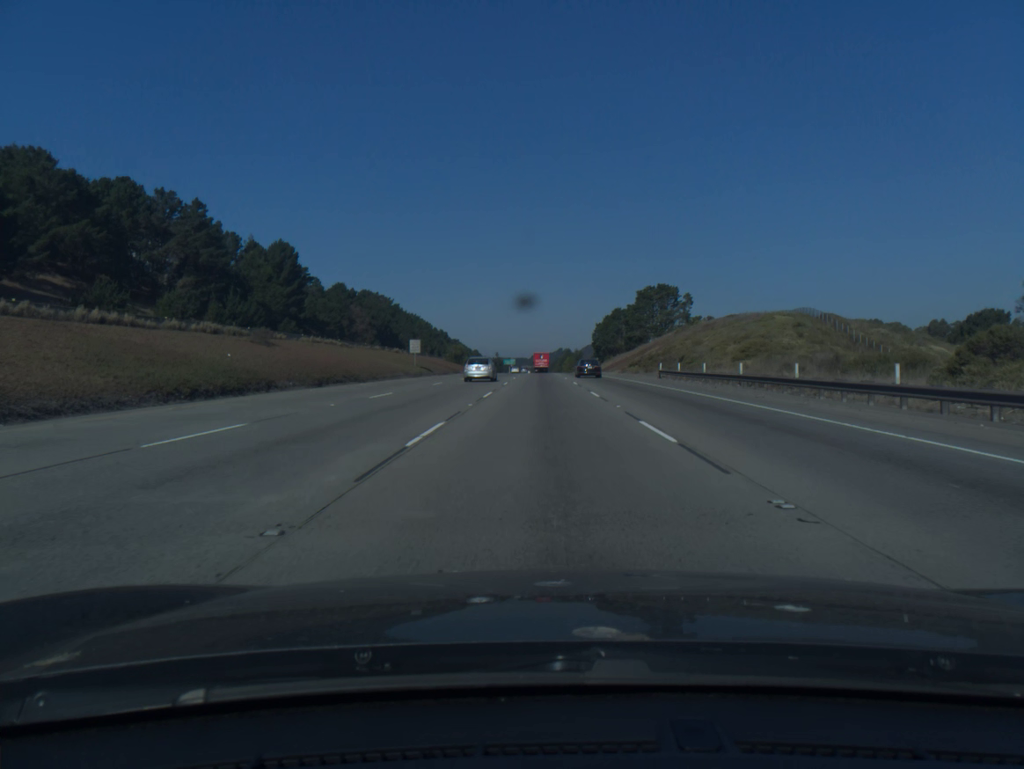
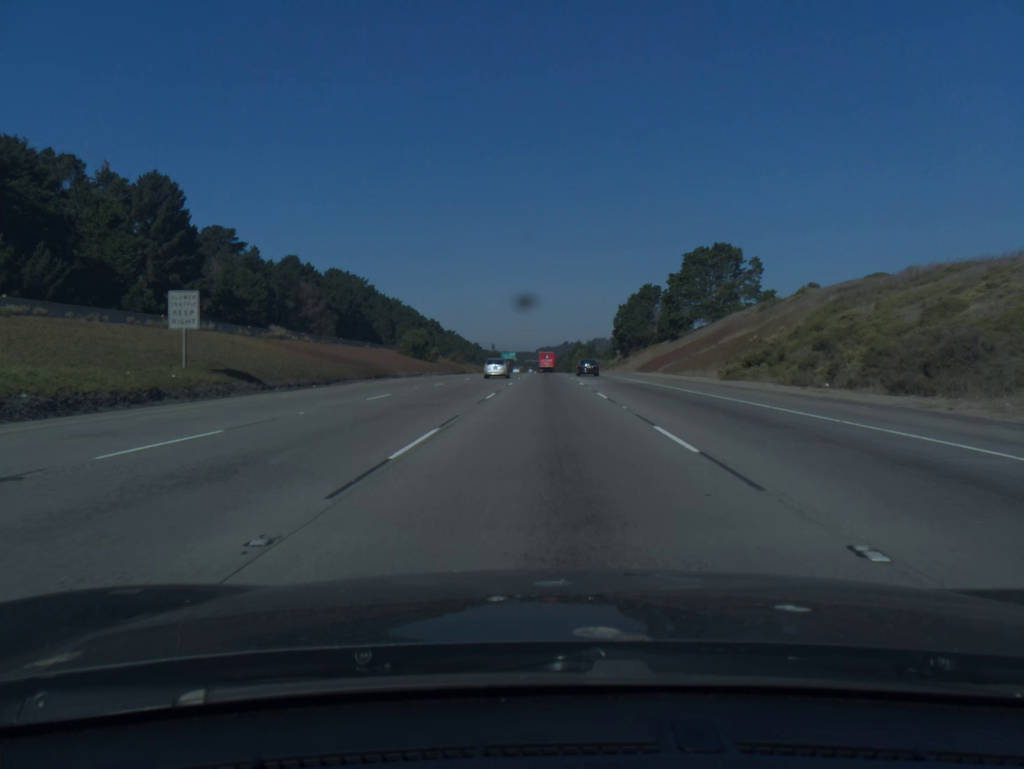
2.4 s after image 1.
(-0.2, +59.8) m; 0°
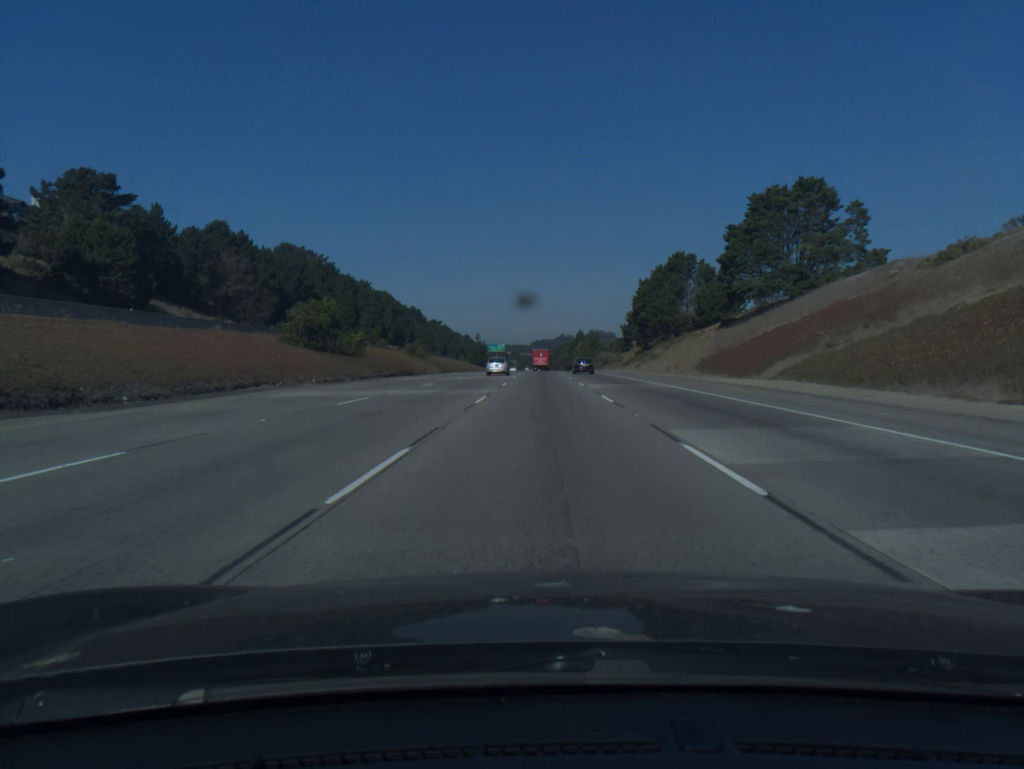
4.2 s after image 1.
(+0.2, +46.7) m; 0°
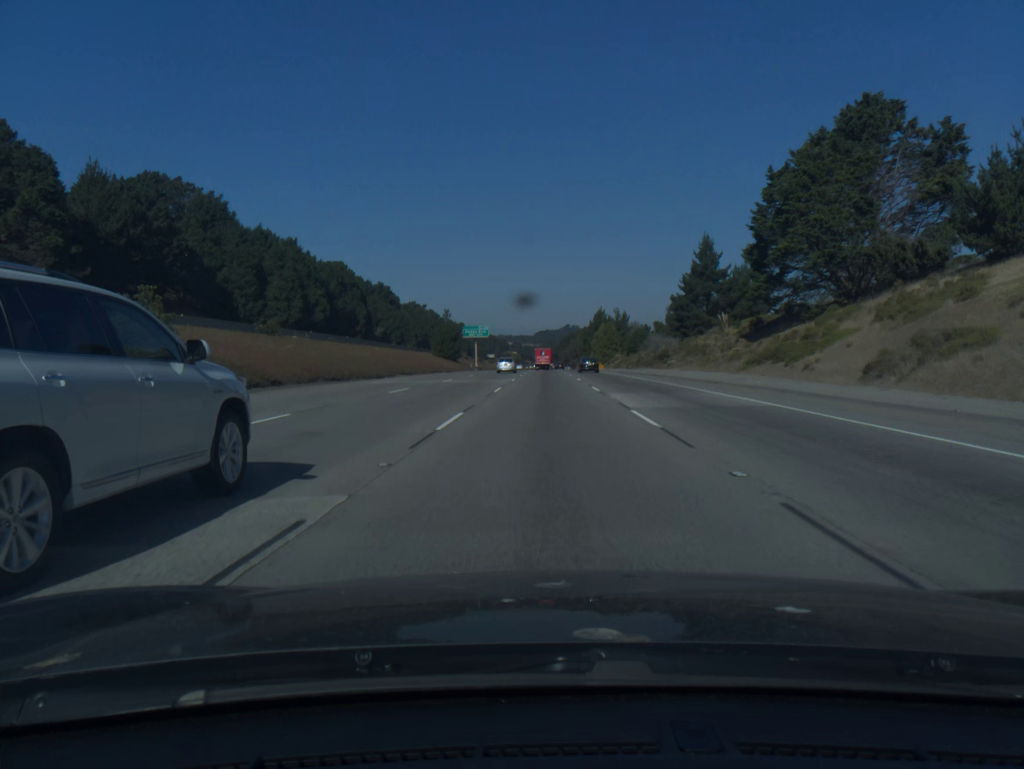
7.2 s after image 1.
(-0.1, +81.2) m; 0°
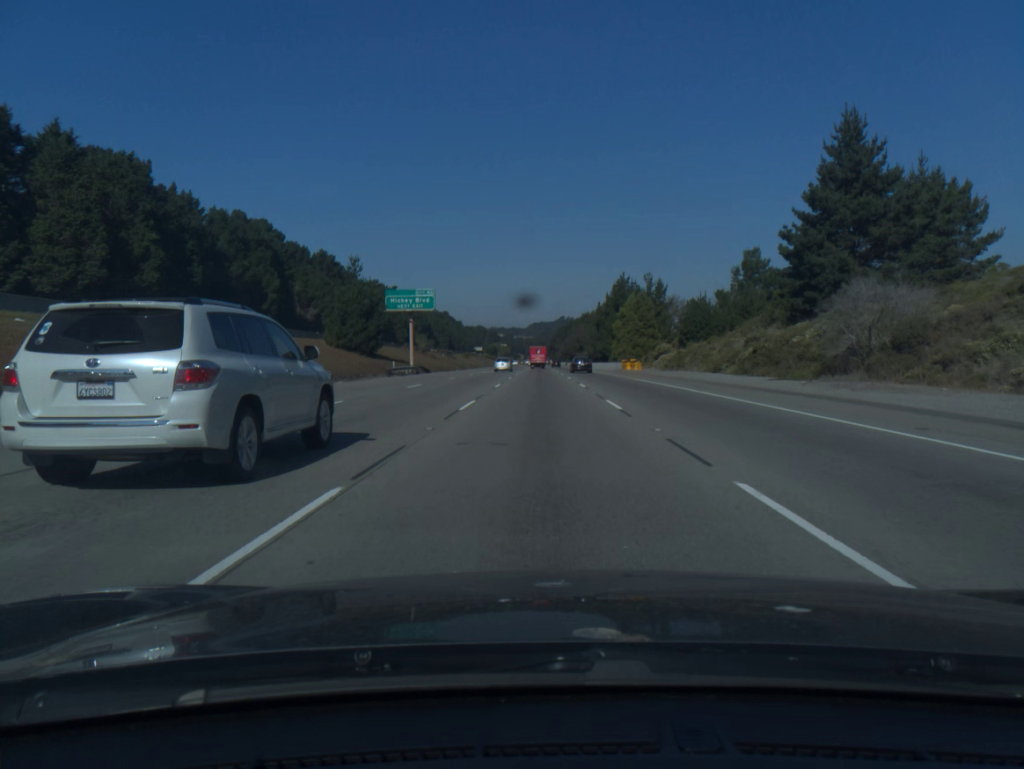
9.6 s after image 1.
(+0.3, +67.9) m; 0°
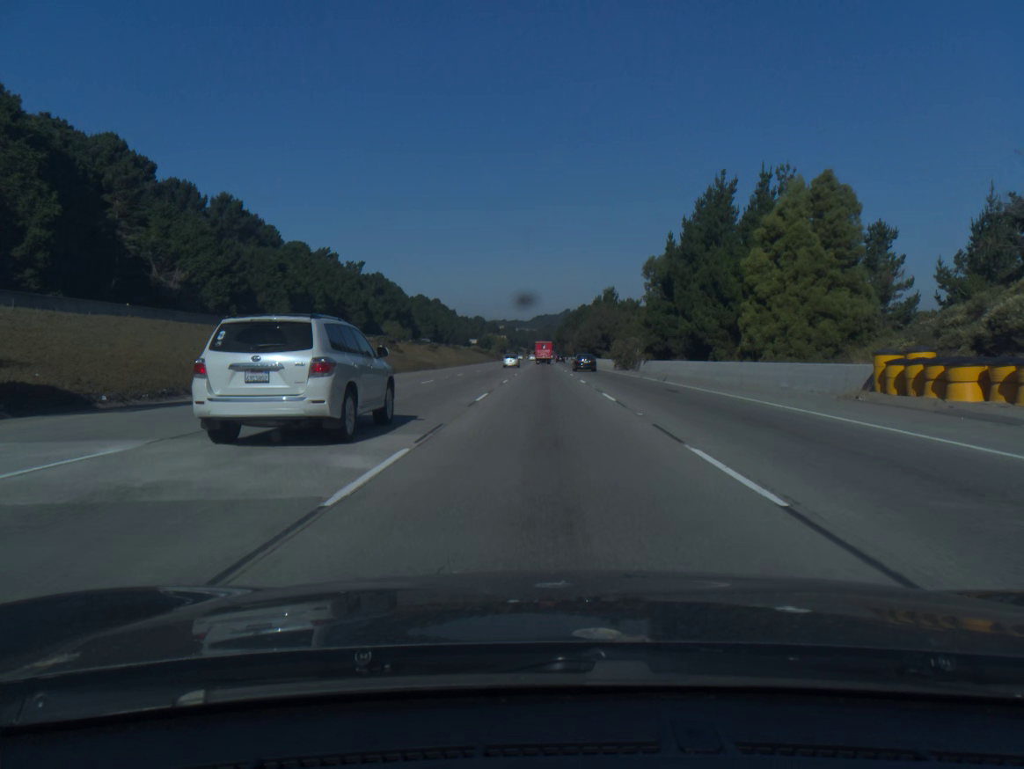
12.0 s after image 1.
(-0.3, +70.3) m; 0°
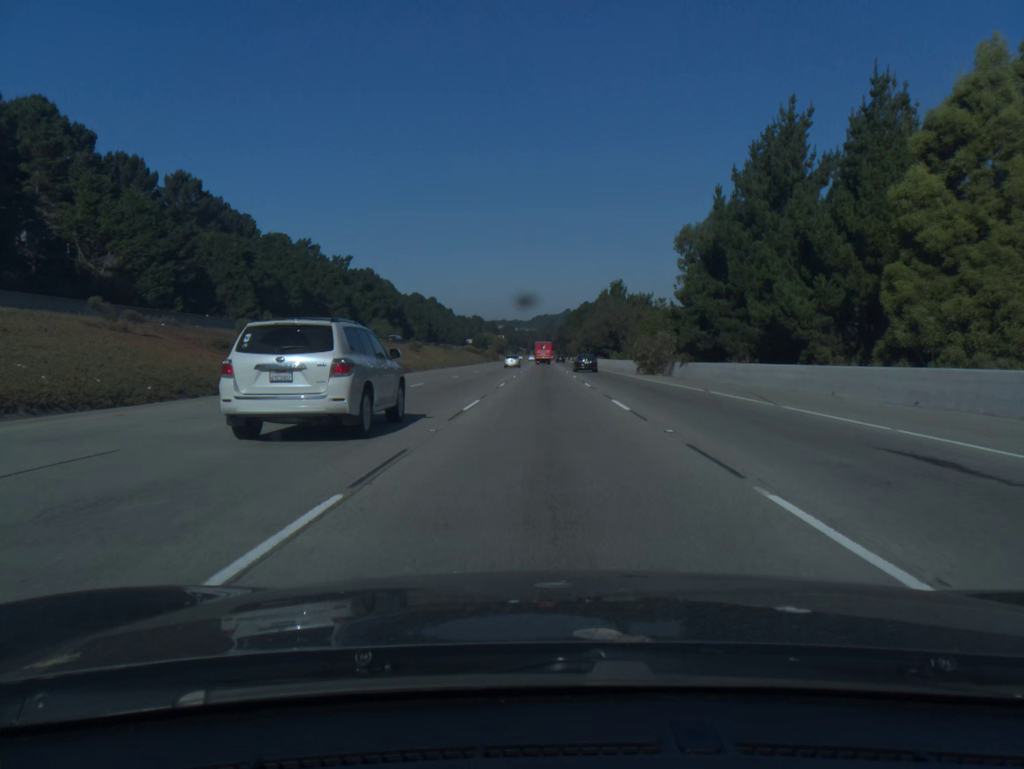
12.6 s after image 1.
(0.0, +18.0) m; 0°
